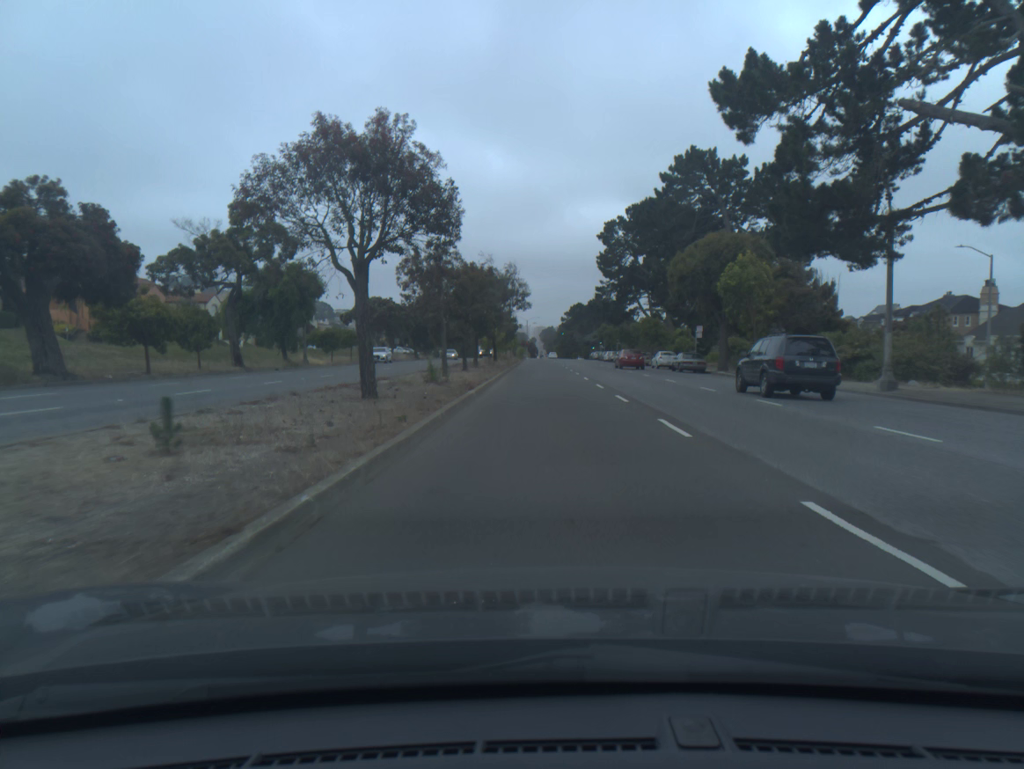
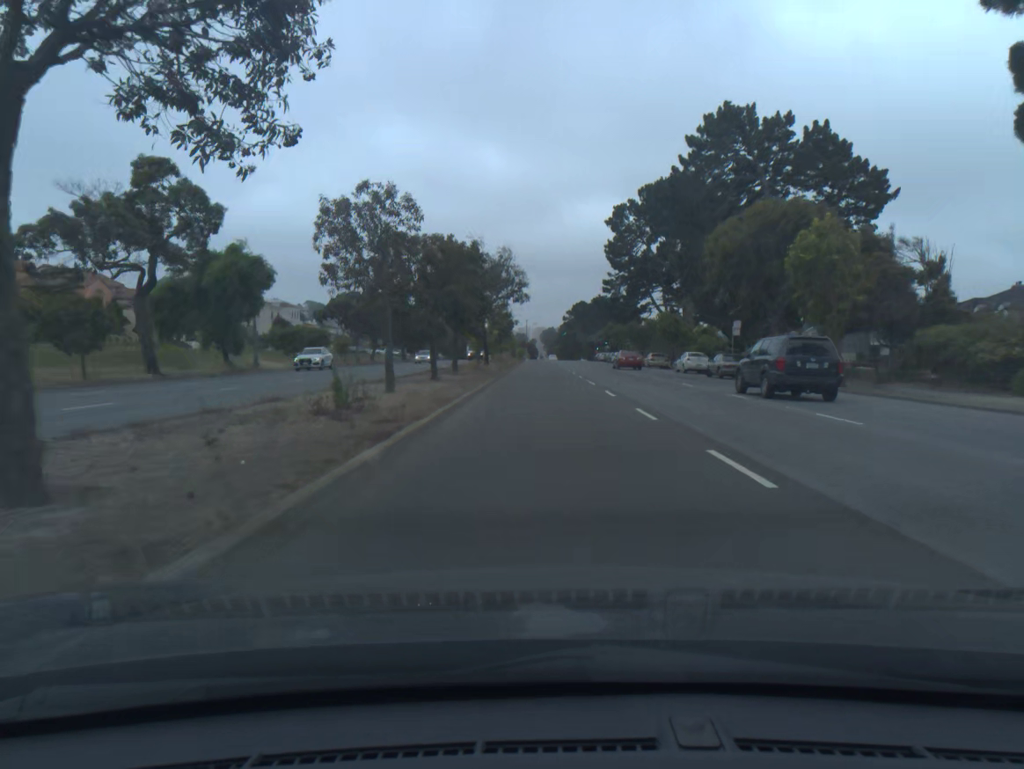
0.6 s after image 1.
(0.0, +11.7) m; 0°
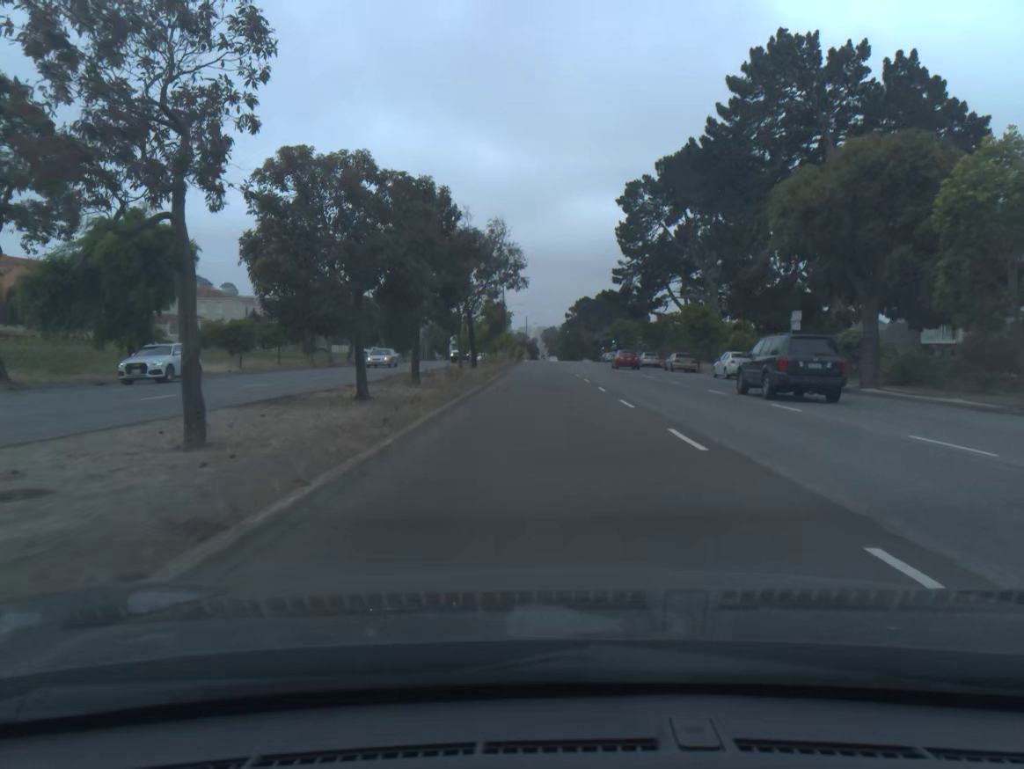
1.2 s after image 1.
(0.0, +11.7) m; 0°
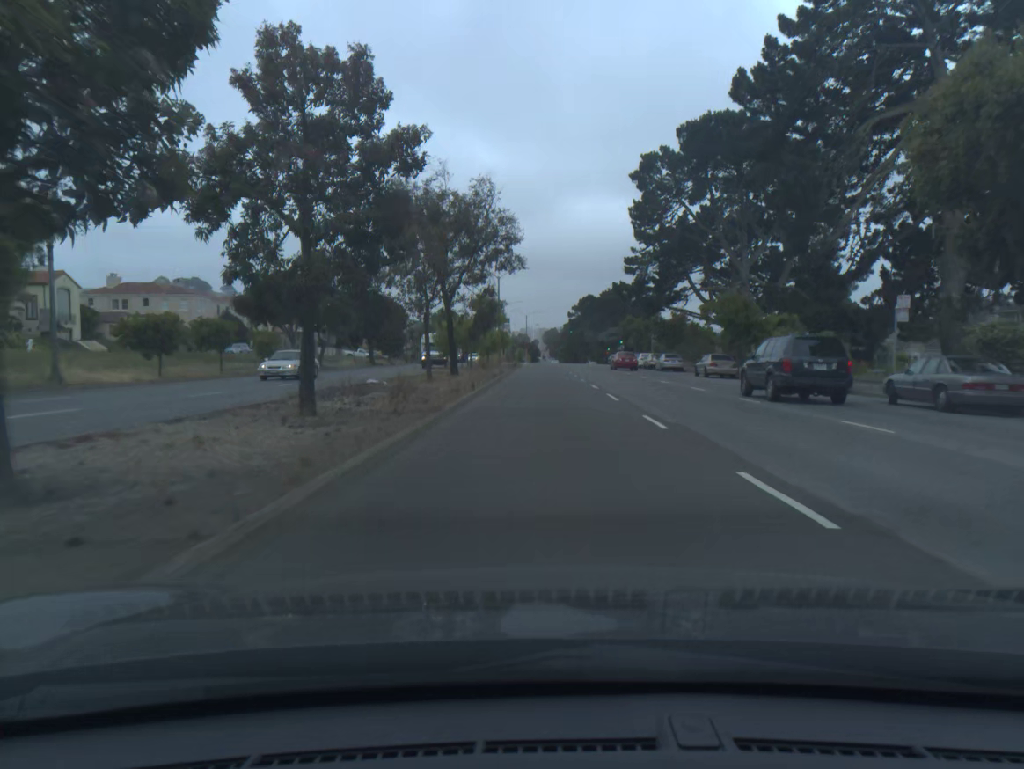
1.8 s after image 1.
(0.0, +11.6) m; 0°
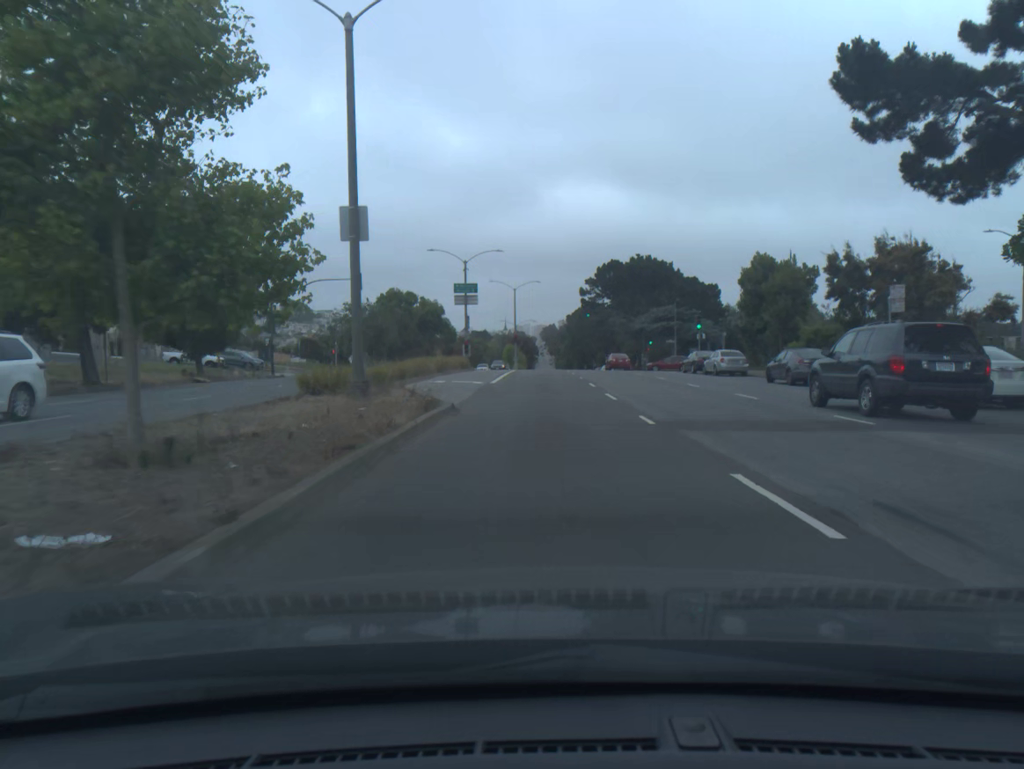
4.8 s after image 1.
(0.0, +58.1) m; 0°
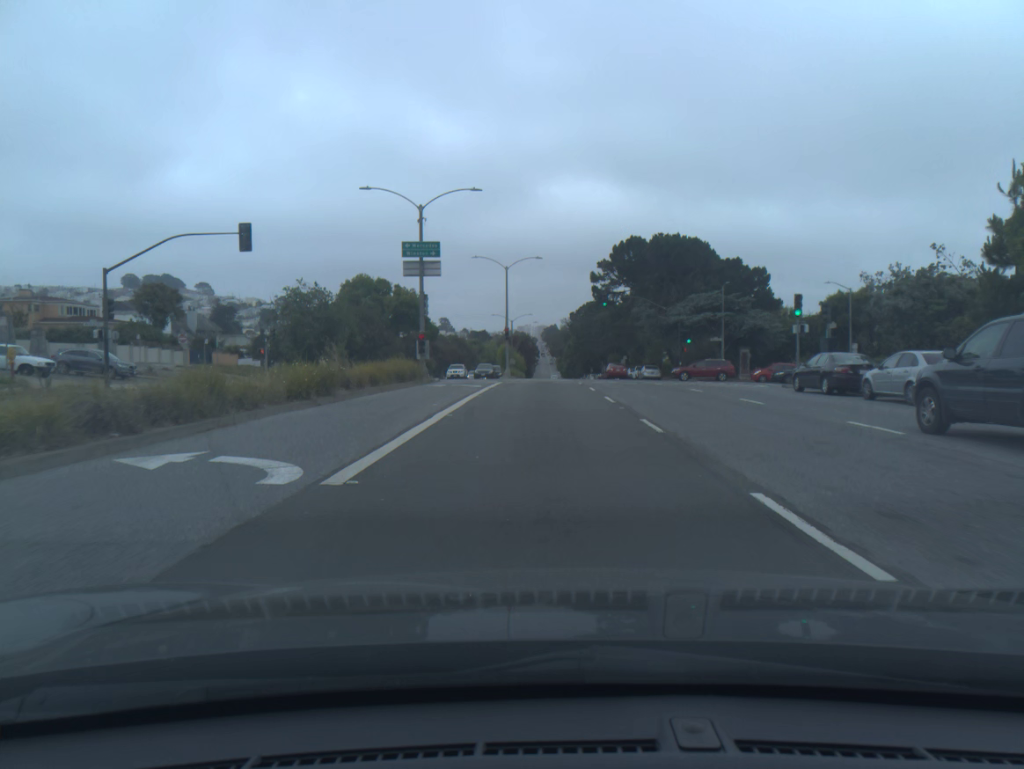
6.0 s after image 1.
(0.0, +22.9) m; 0°
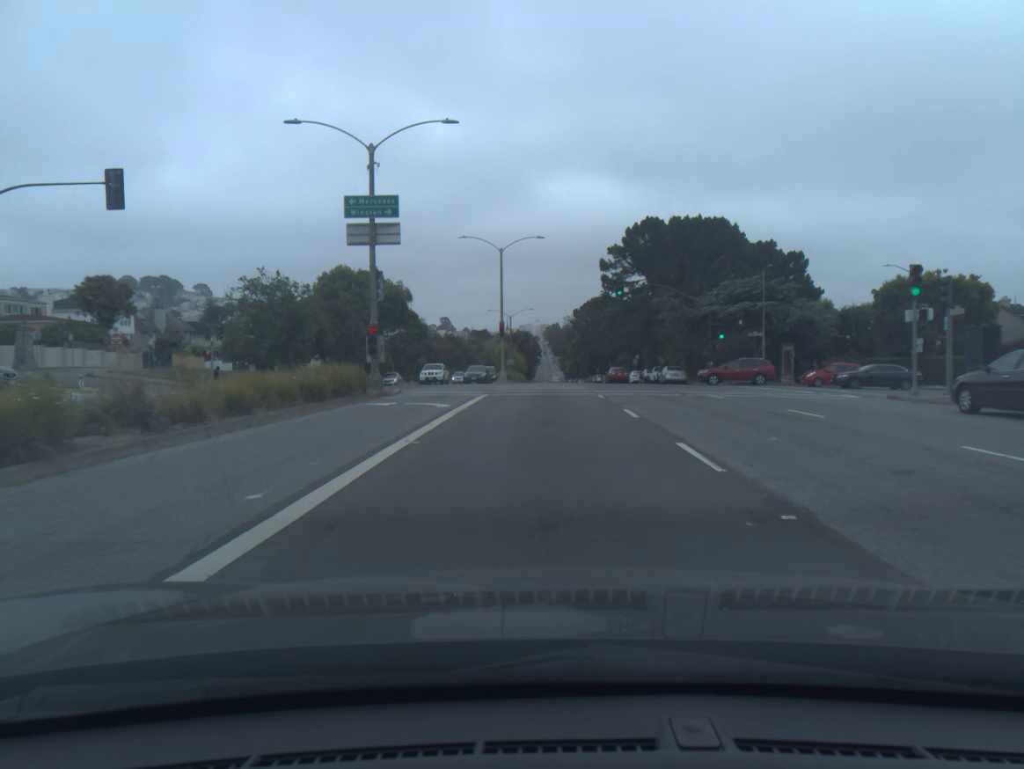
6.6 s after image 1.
(0.0, +11.3) m; 0°
